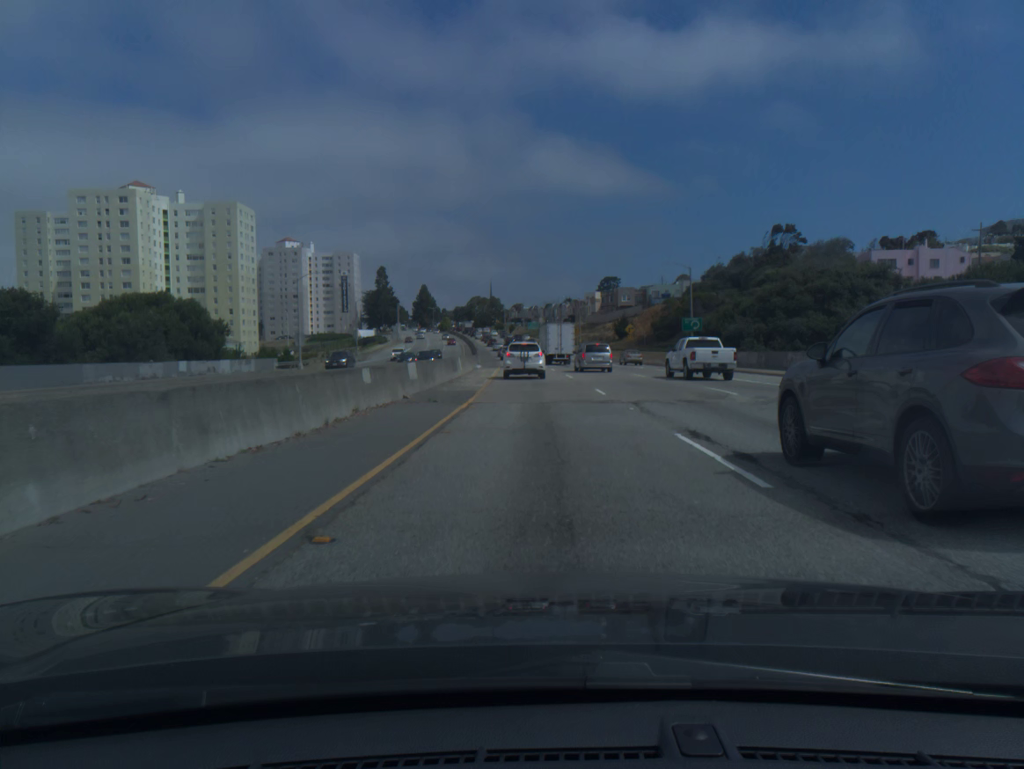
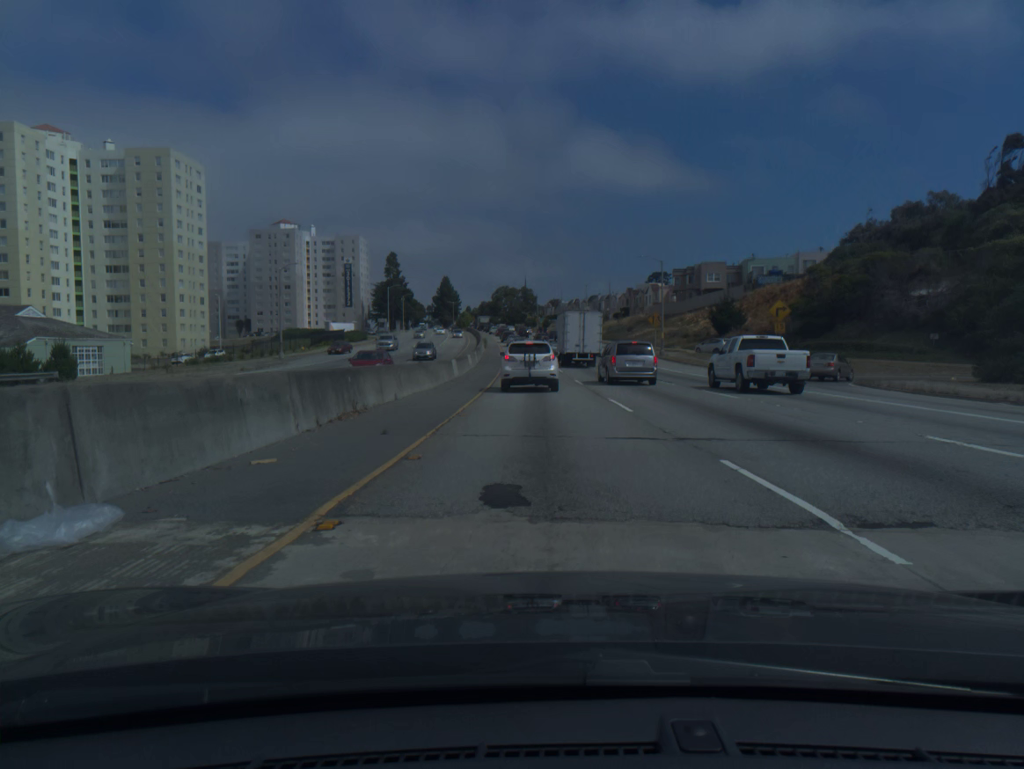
(-1.4, +56.8) m; -3°
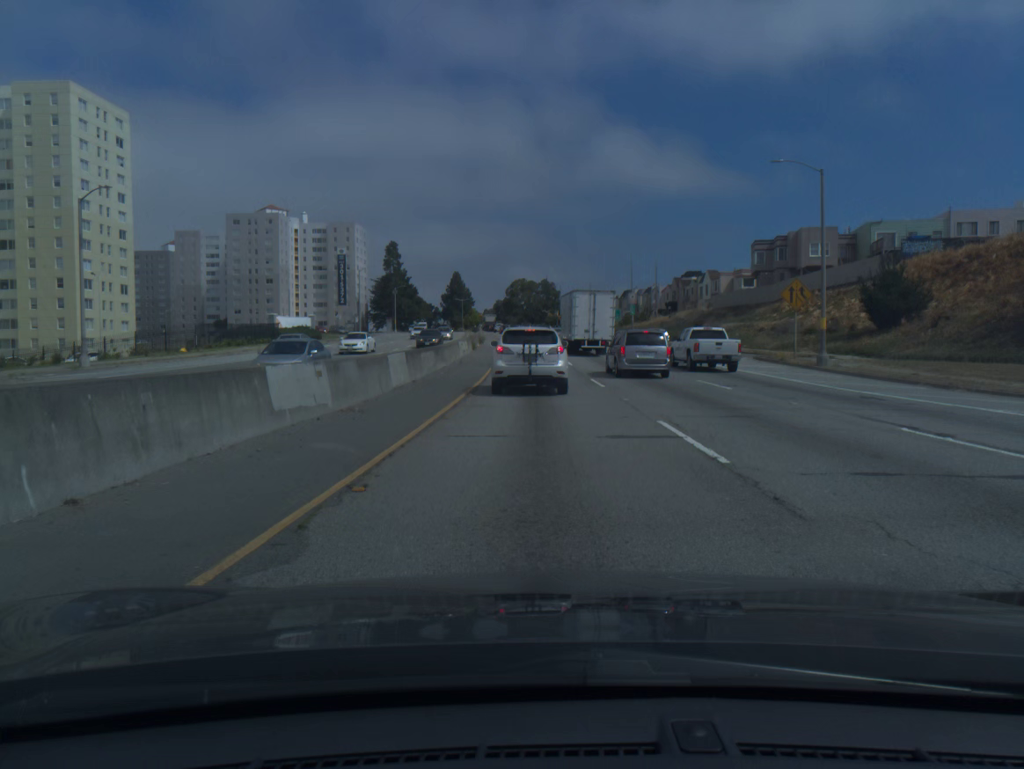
(-0.5, +38.5) m; -2°
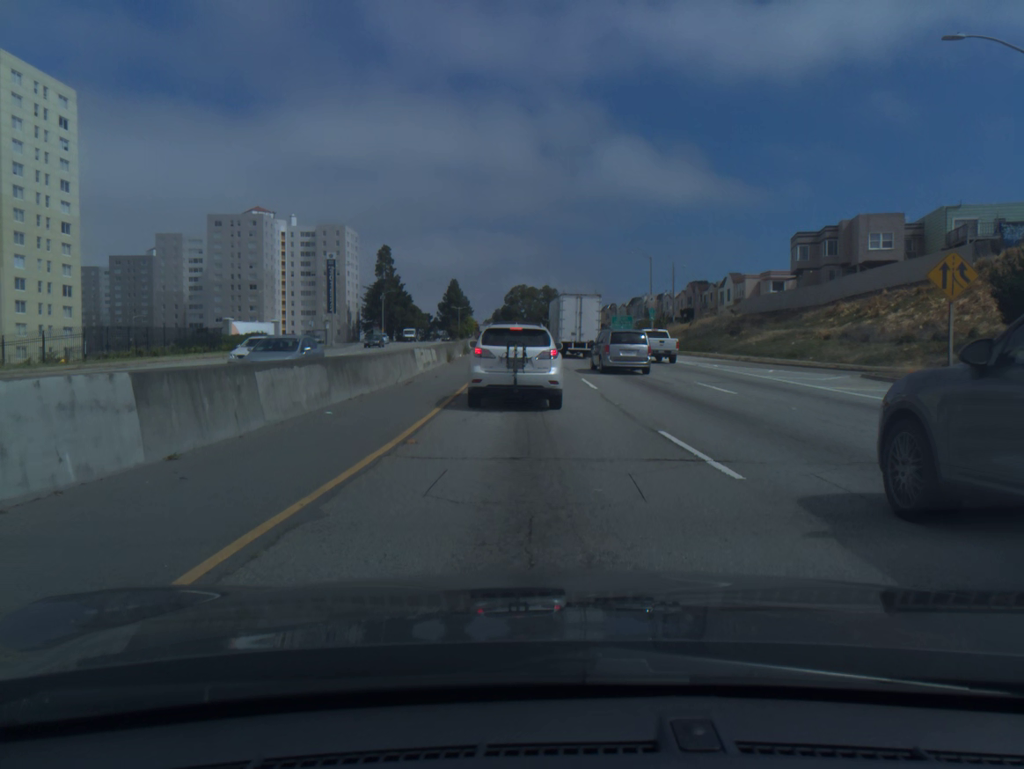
(-0.1, +15.6) m; 0°
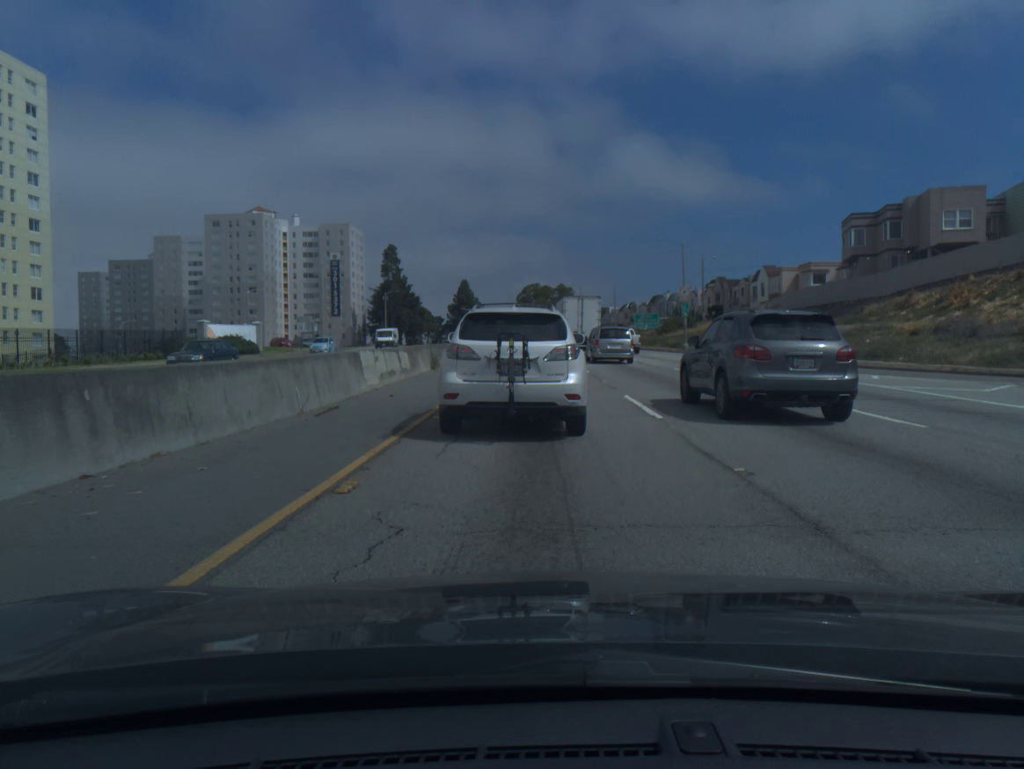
(-0.1, +9.8) m; -1°
